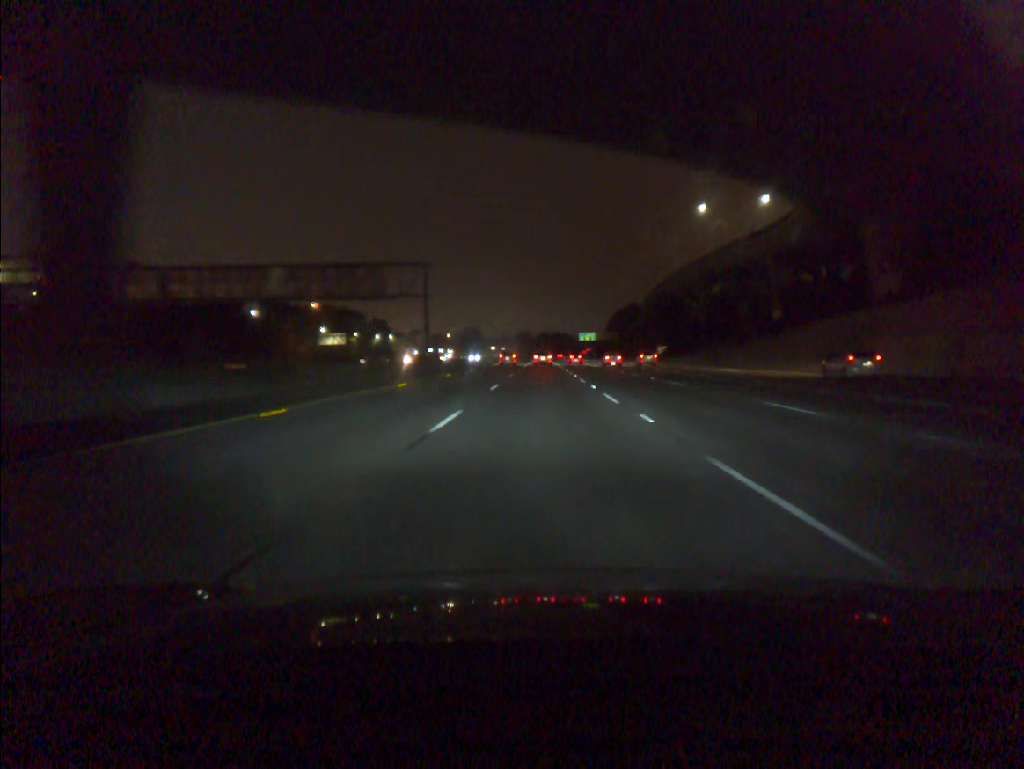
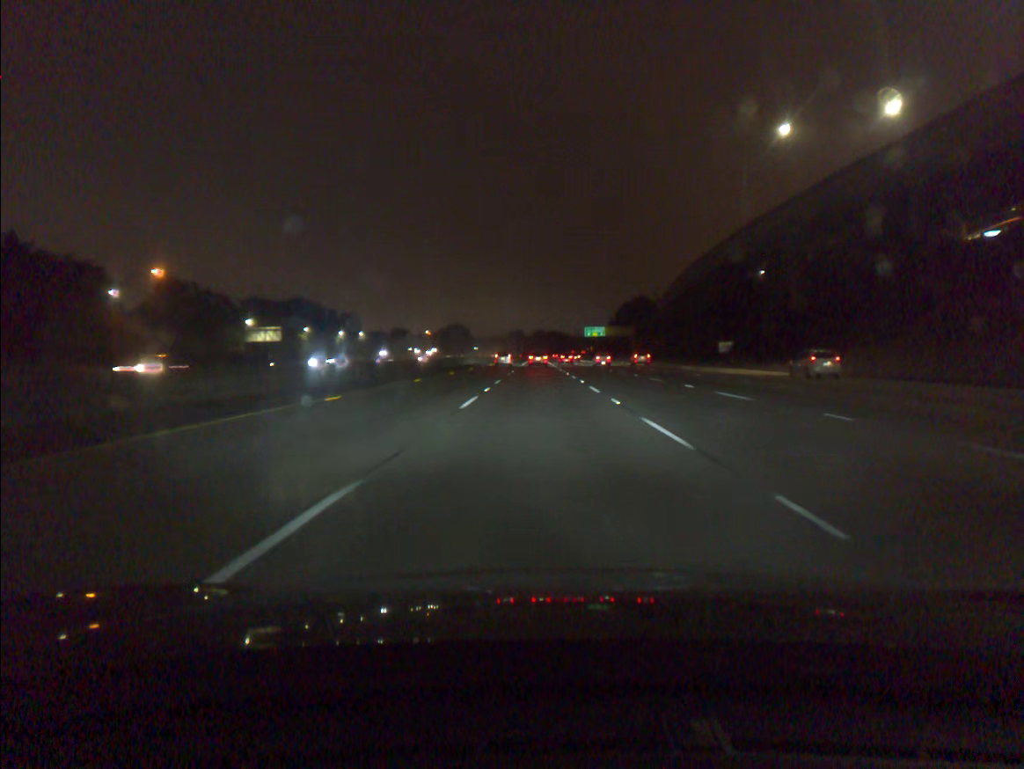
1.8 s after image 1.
(+0.1, +53.2) m; 0°
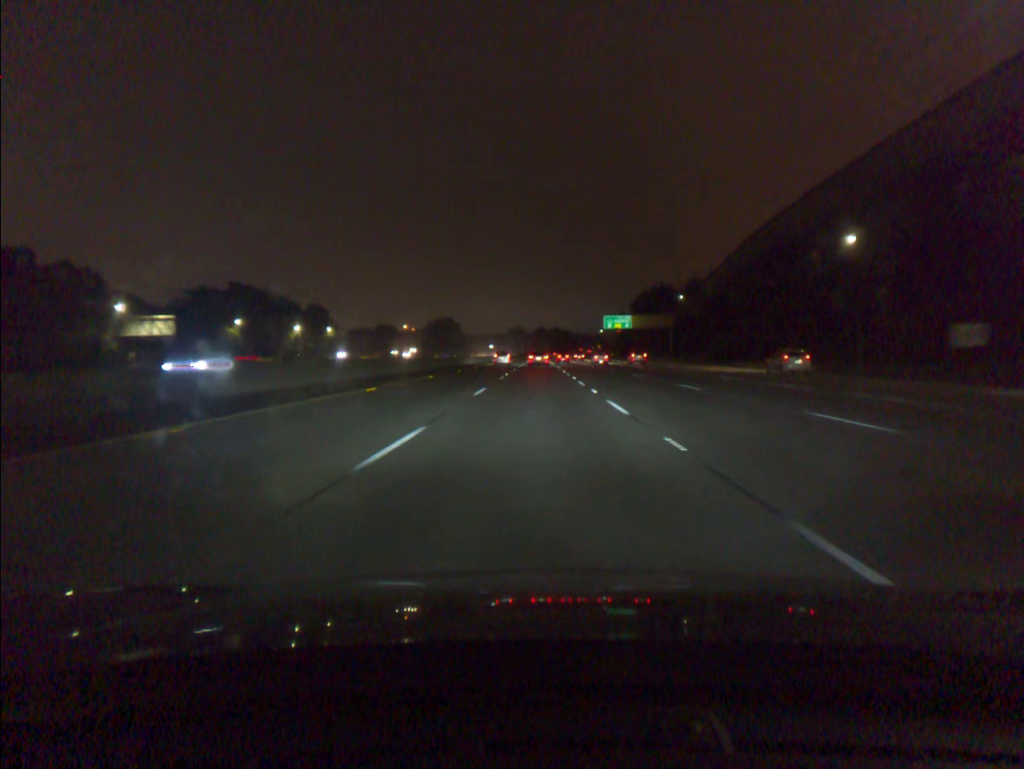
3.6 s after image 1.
(0.0, +52.8) m; 0°
